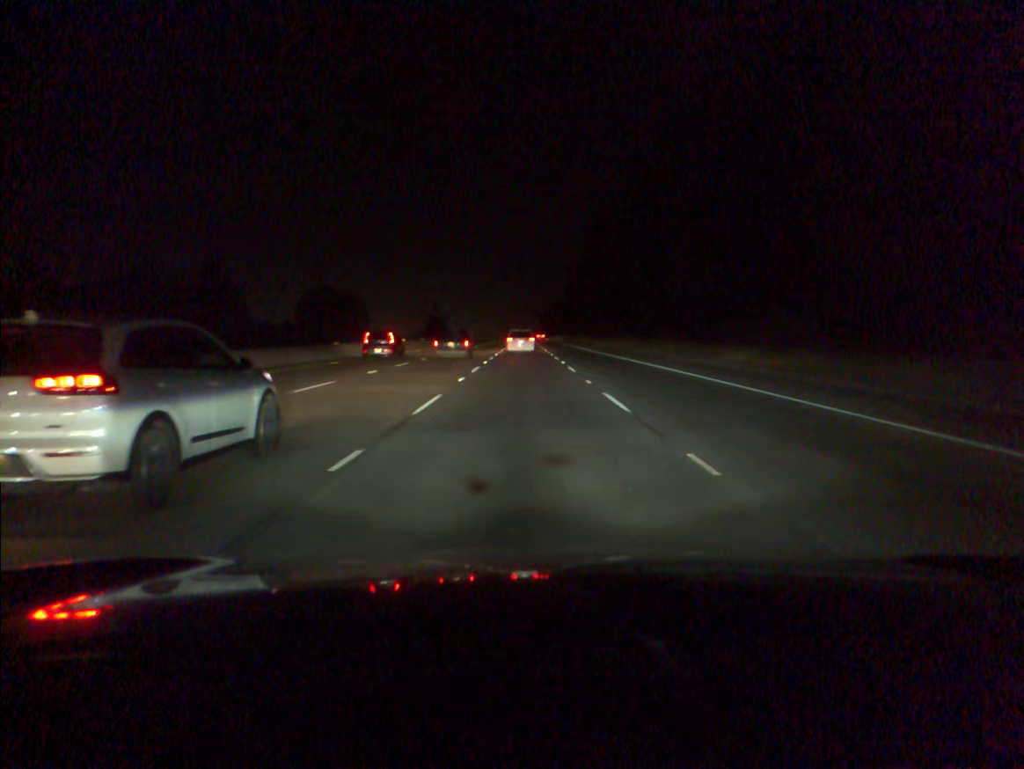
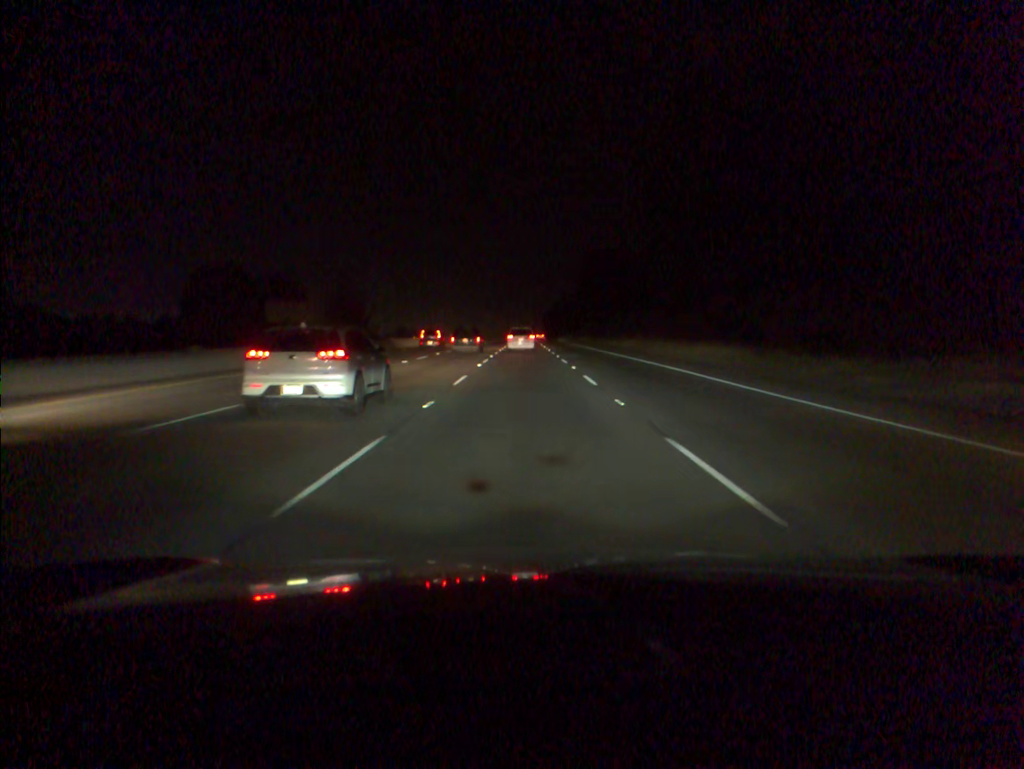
(0.0, +80.8) m; 0°
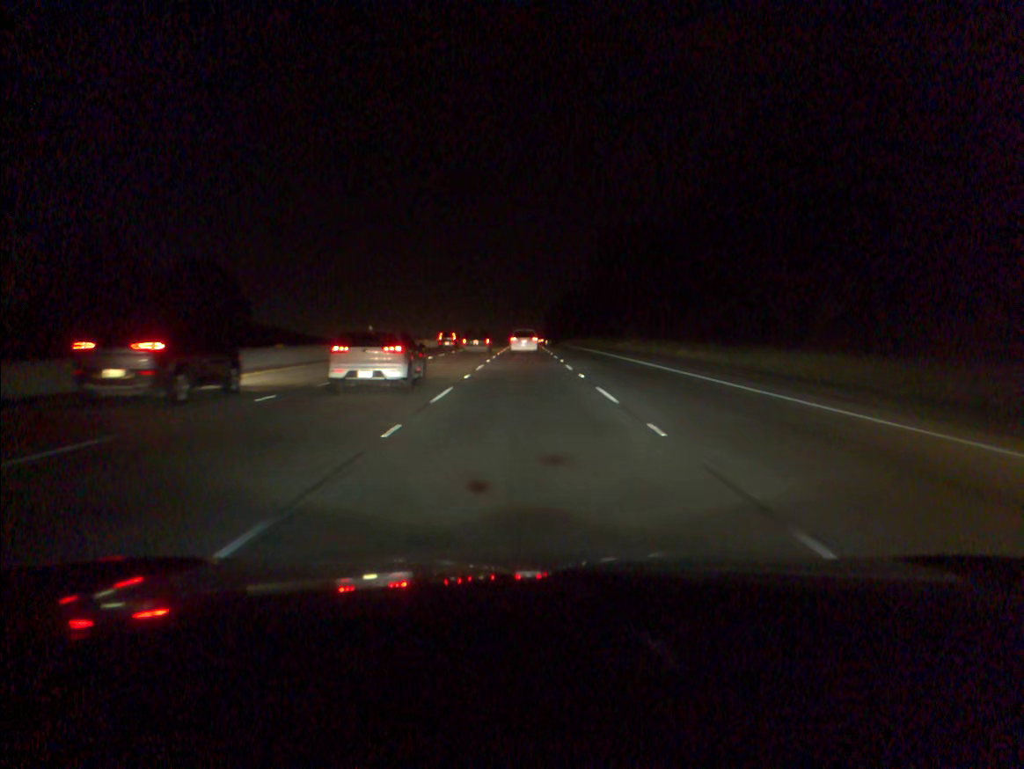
(0.0, +48.5) m; 0°
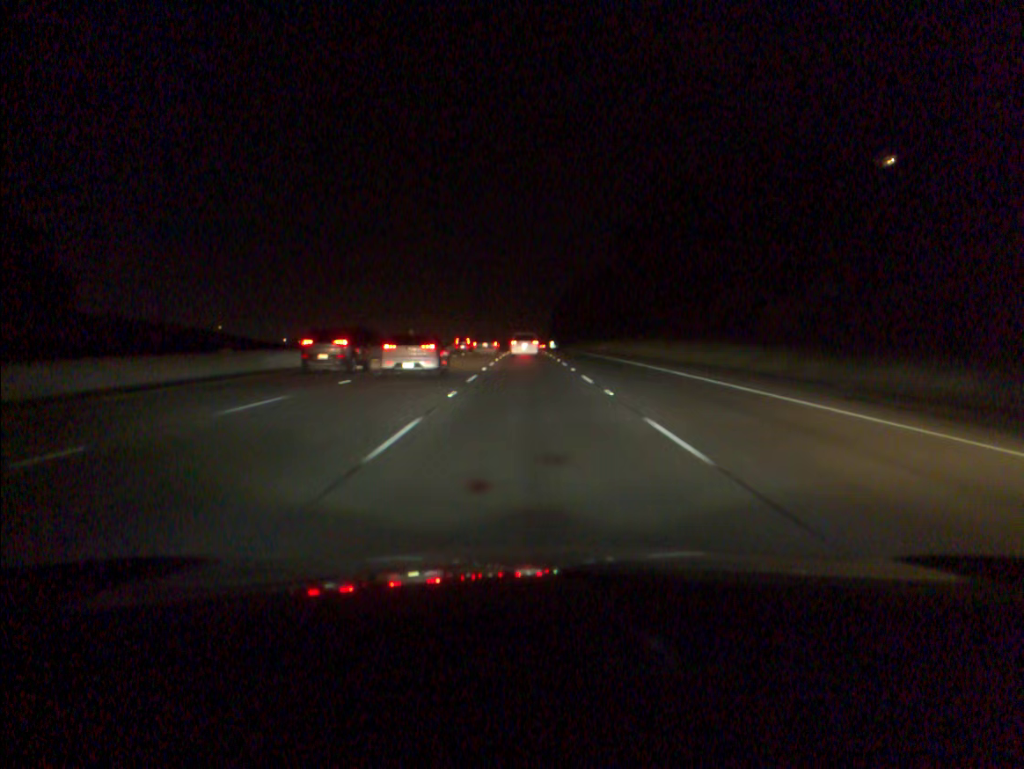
(0.0, +65.8) m; 0°
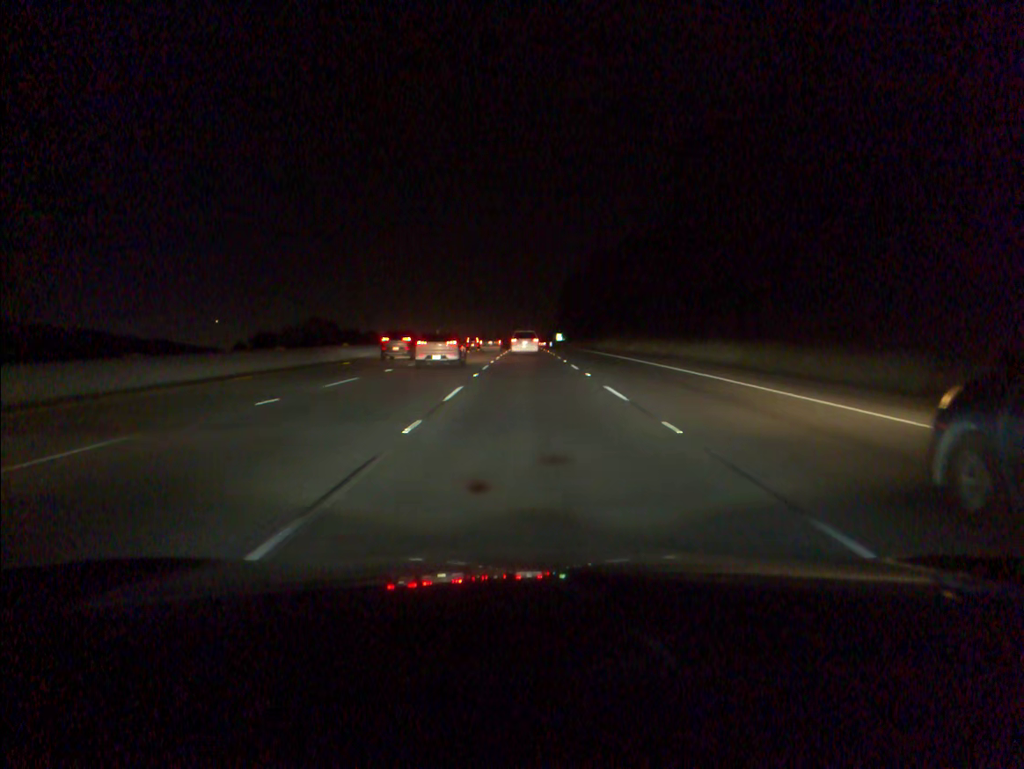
(0.0, +65.6) m; 0°
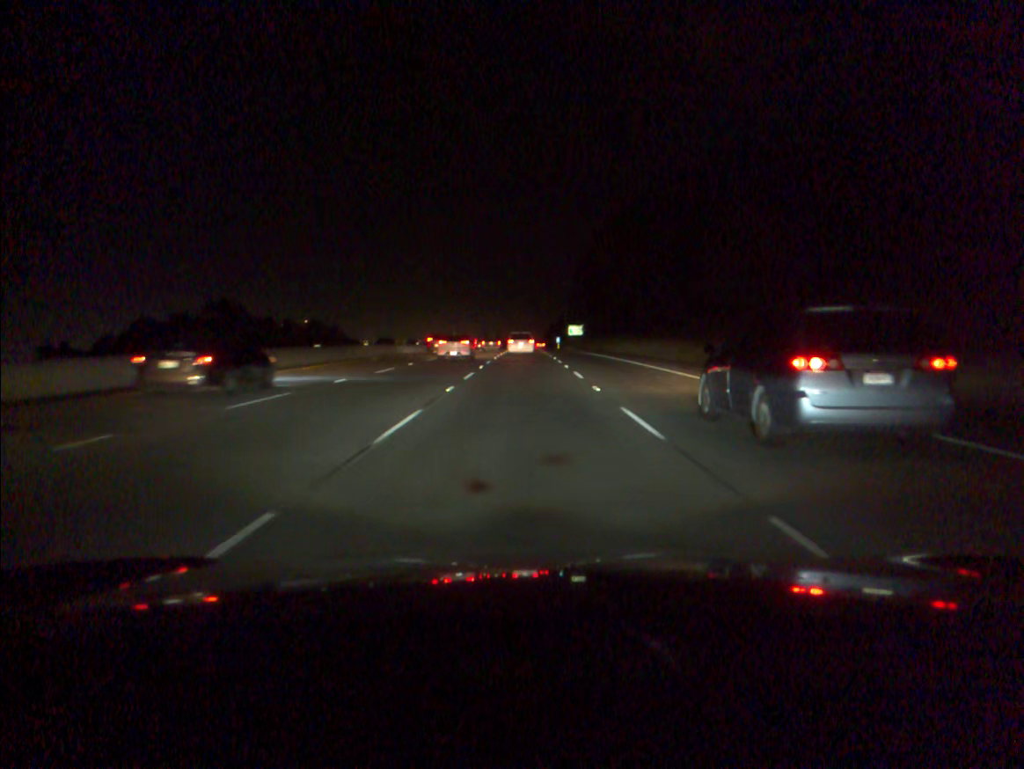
(+0.2, +79.5) m; 0°
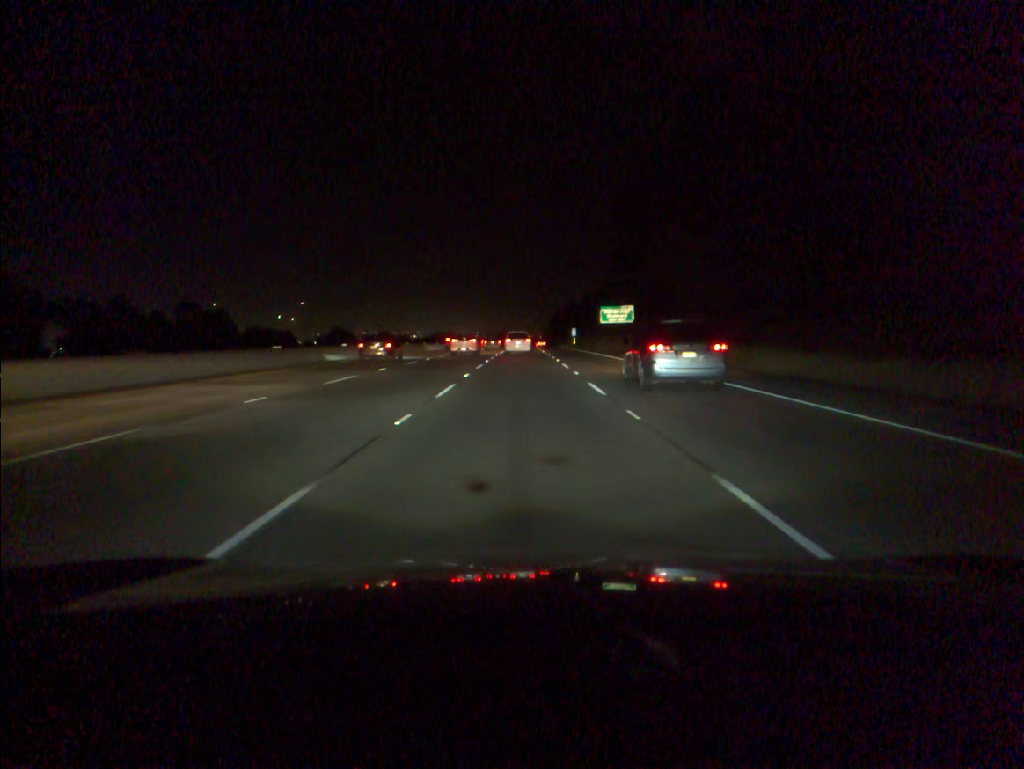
(0.0, +80.5) m; 0°
